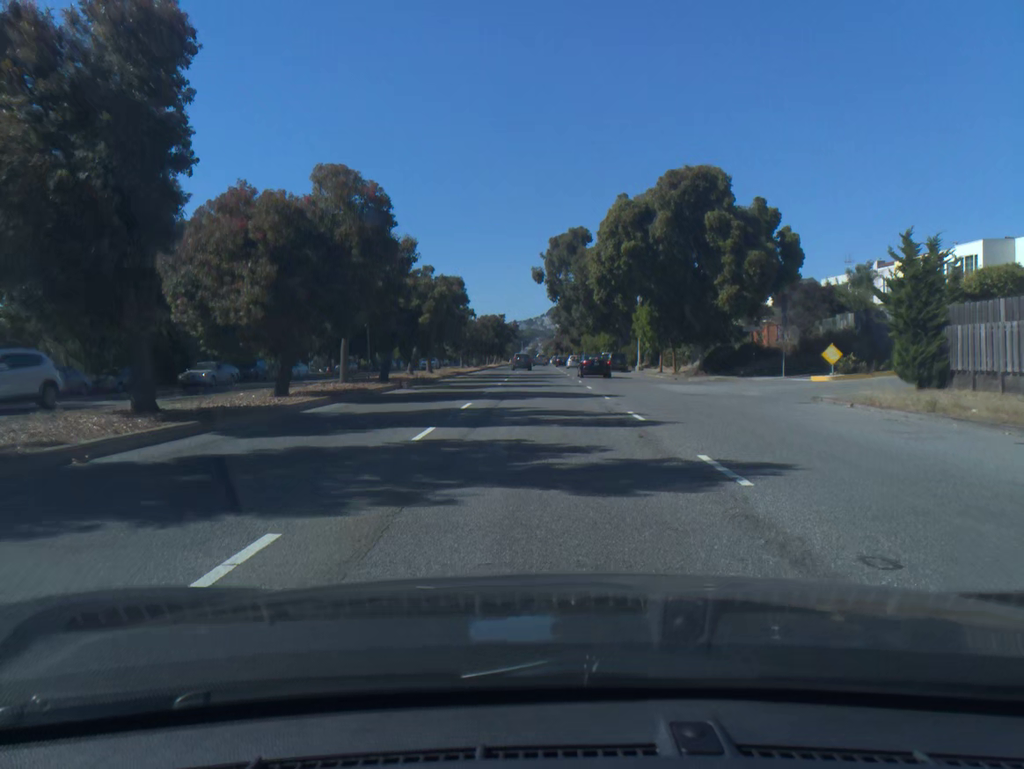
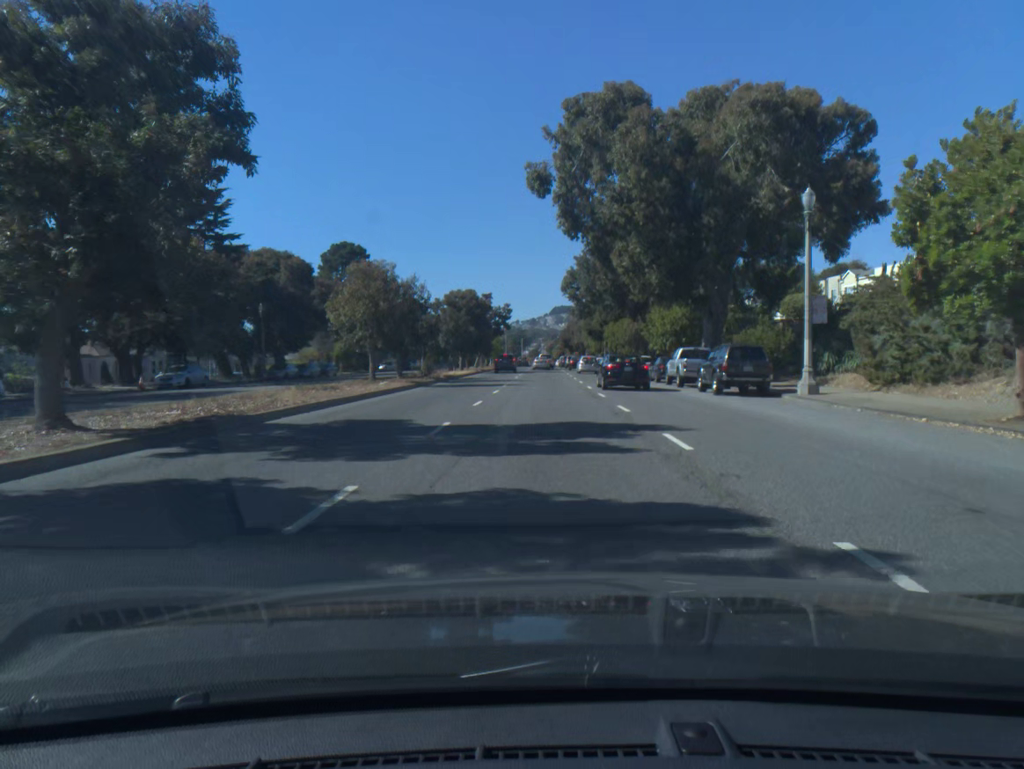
(-0.2, +41.2) m; 0°
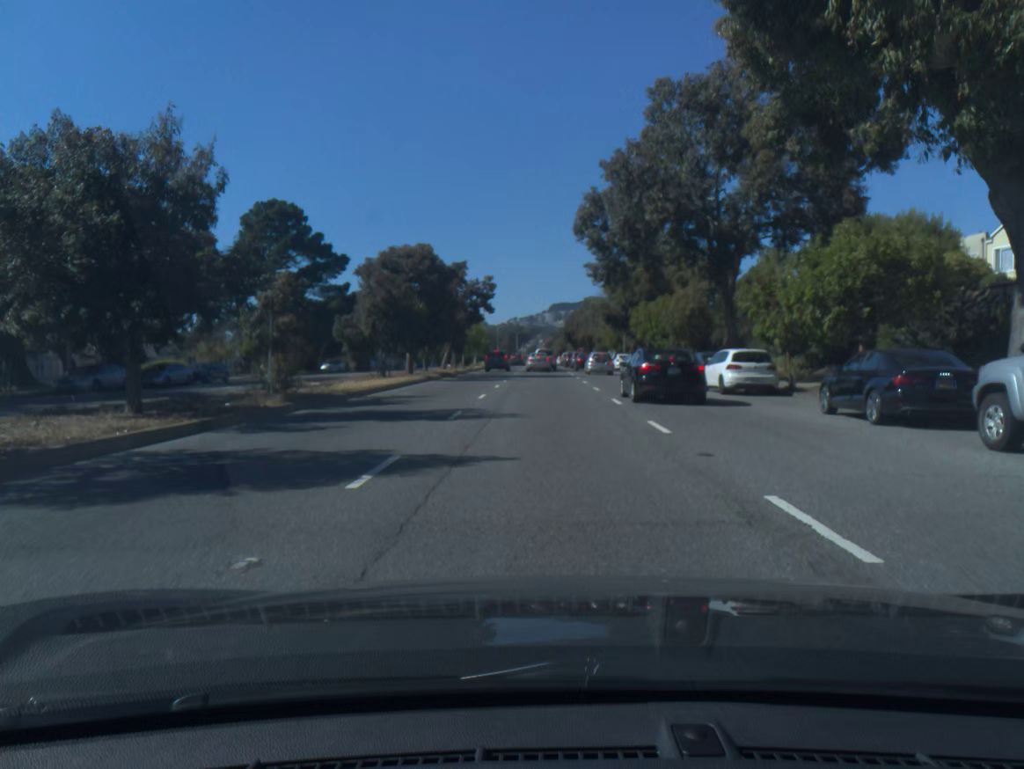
(+0.1, +27.2) m; 0°
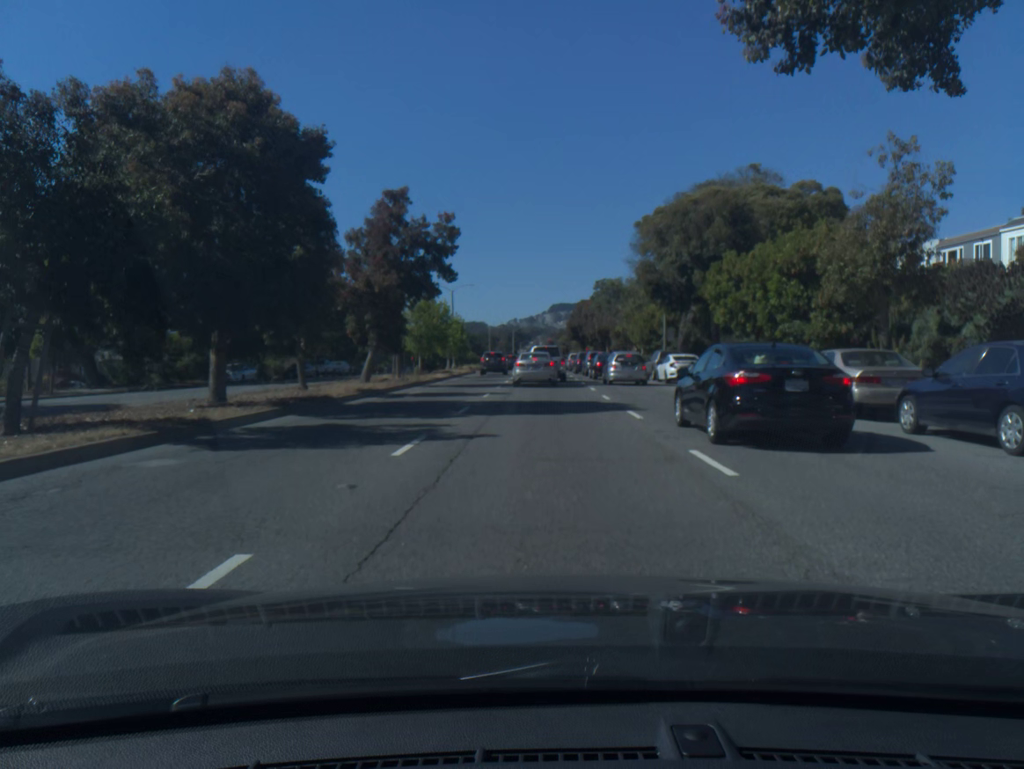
(+0.1, +26.9) m; 0°
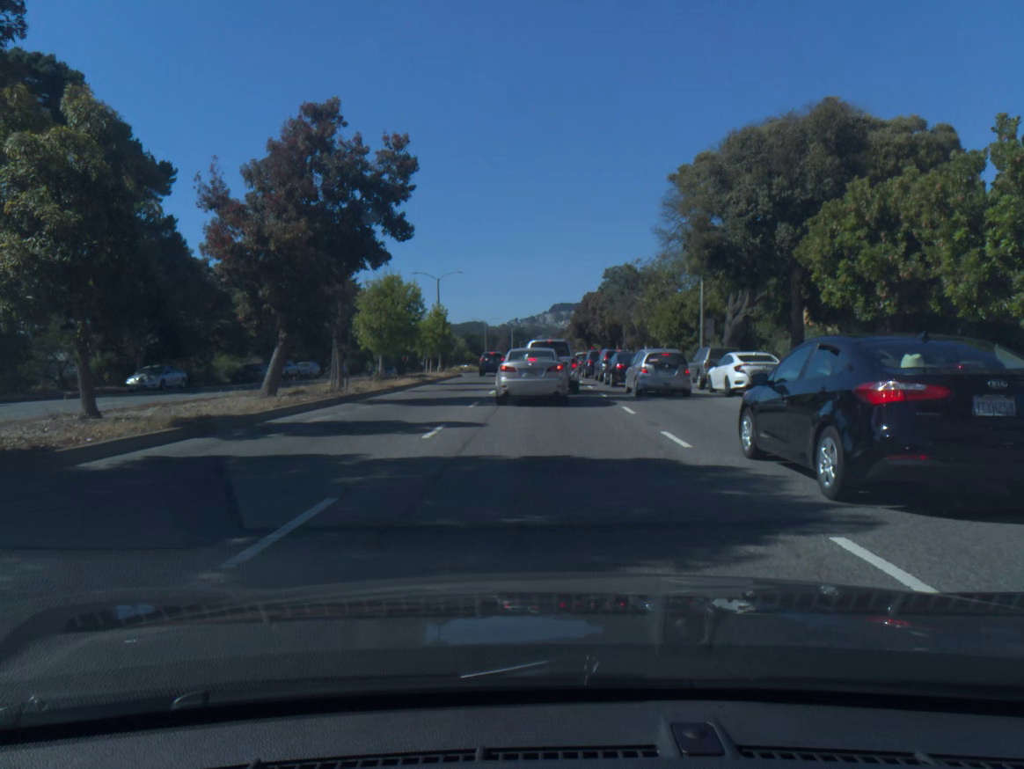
(0.0, +12.4) m; 0°
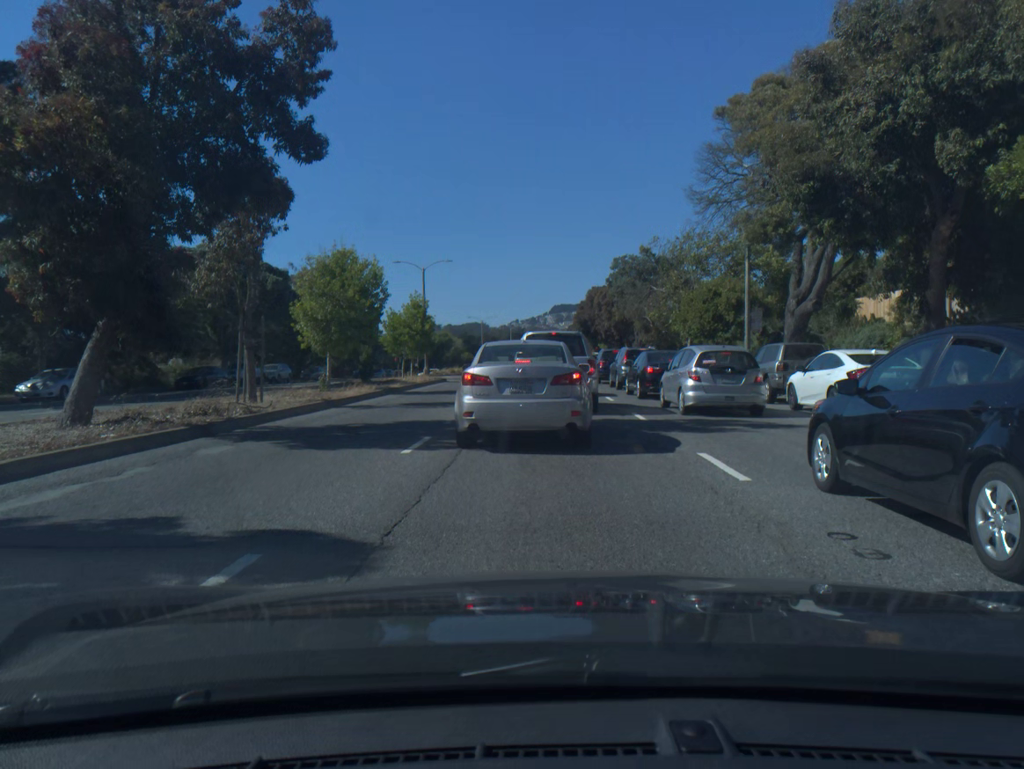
(0.0, +9.4) m; 0°
